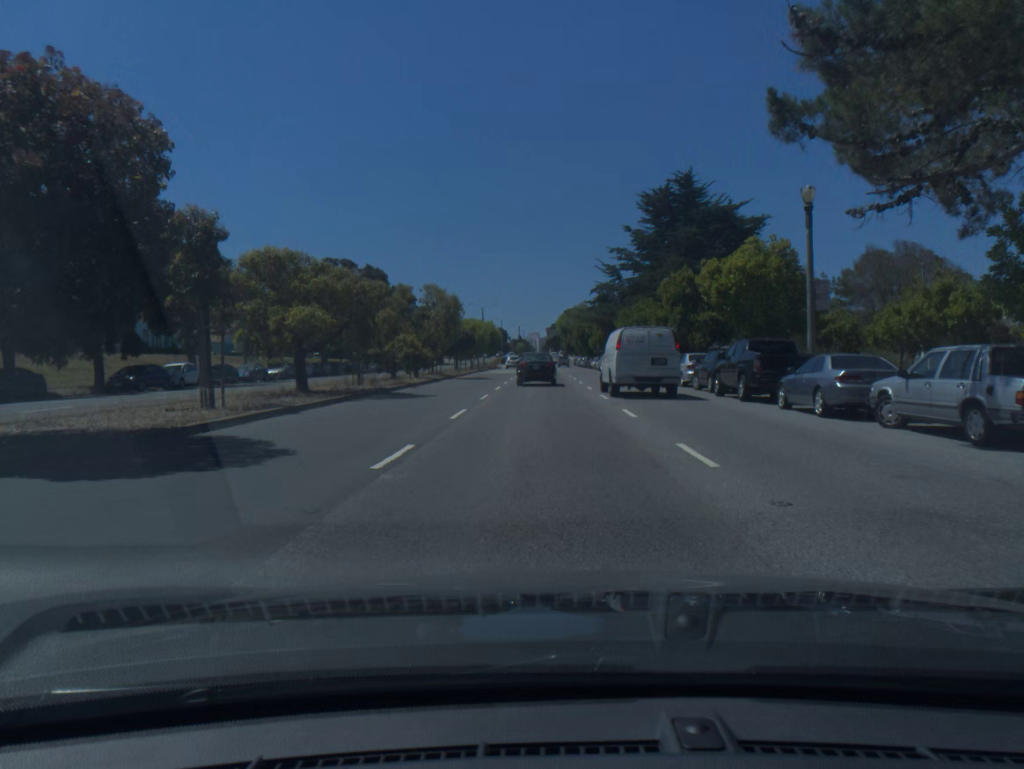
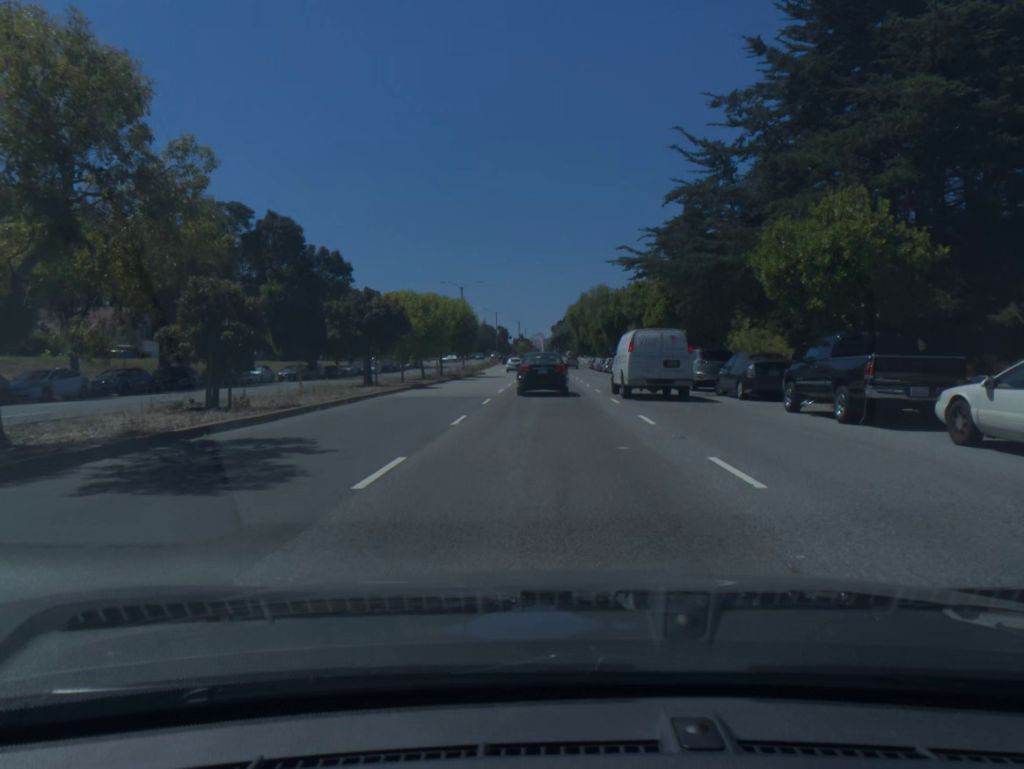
(-0.1, +37.6) m; 0°
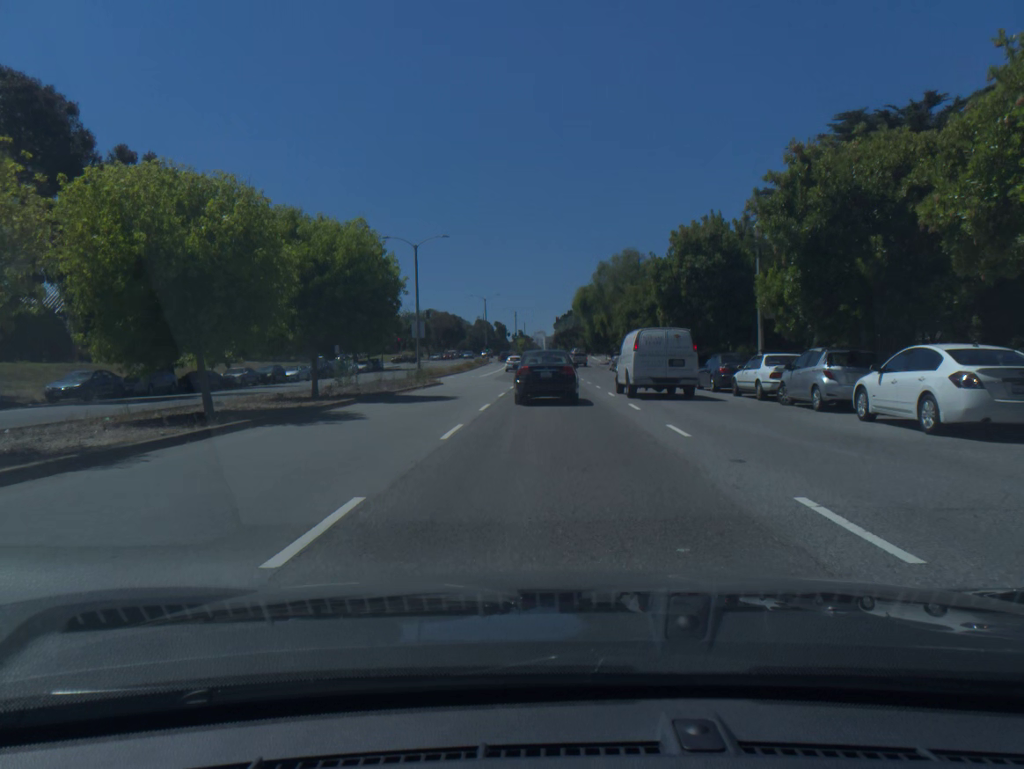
(+0.1, +31.8) m; 0°
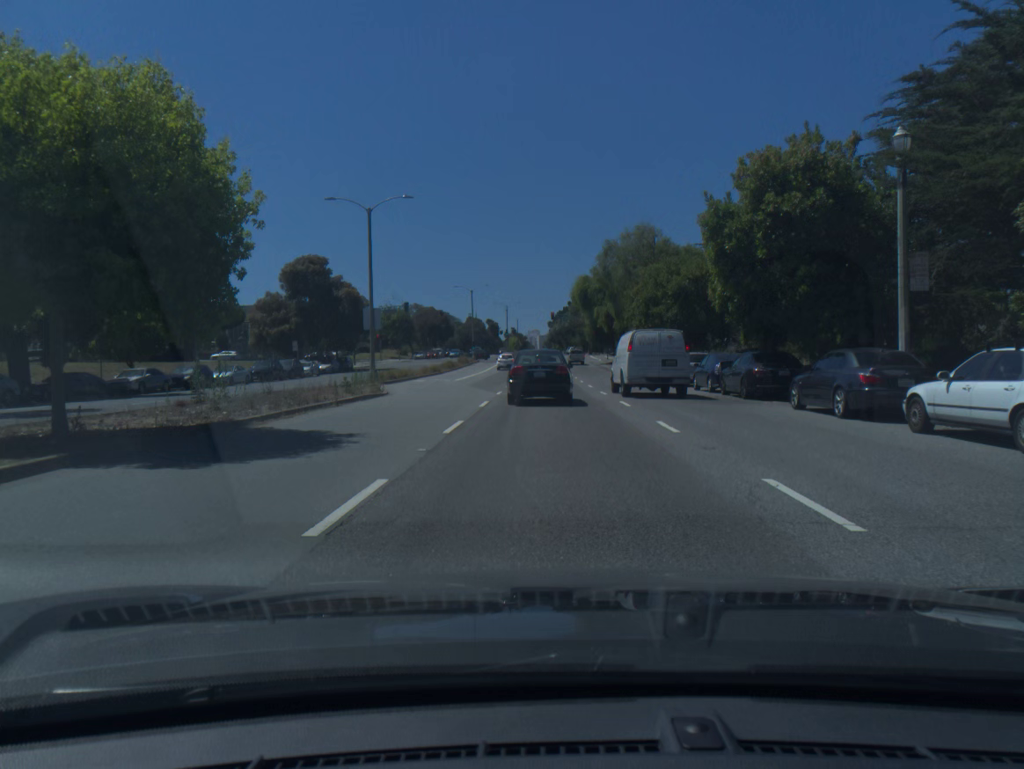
(0.0, +13.2) m; 0°
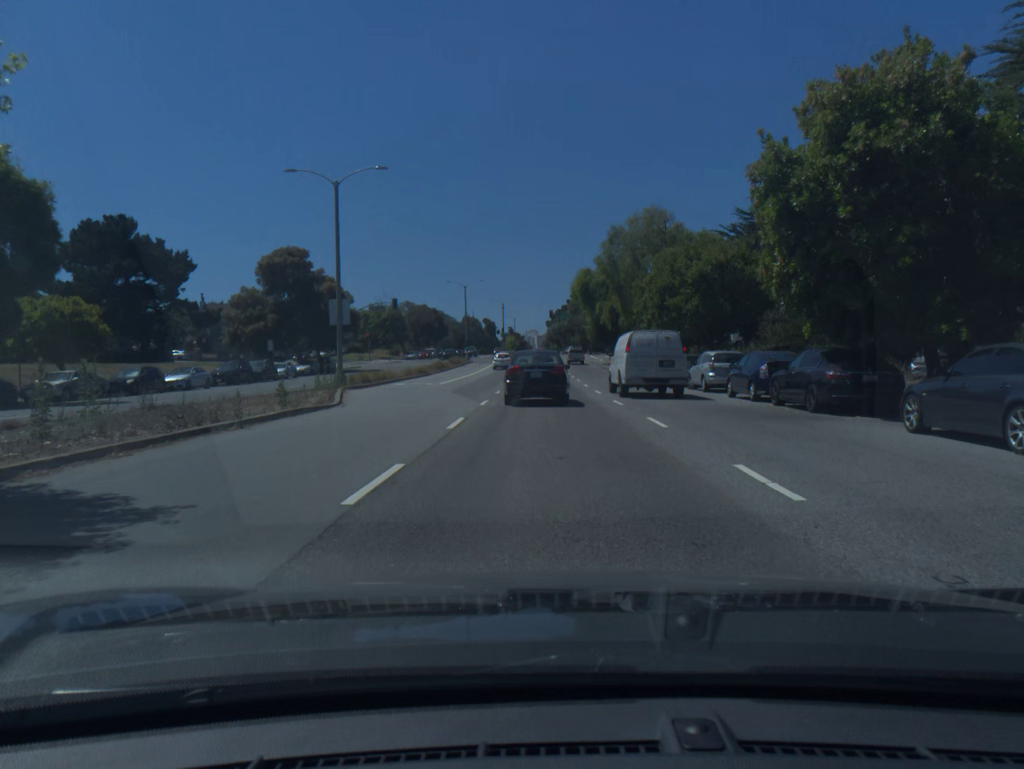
(0.0, +6.2) m; 0°
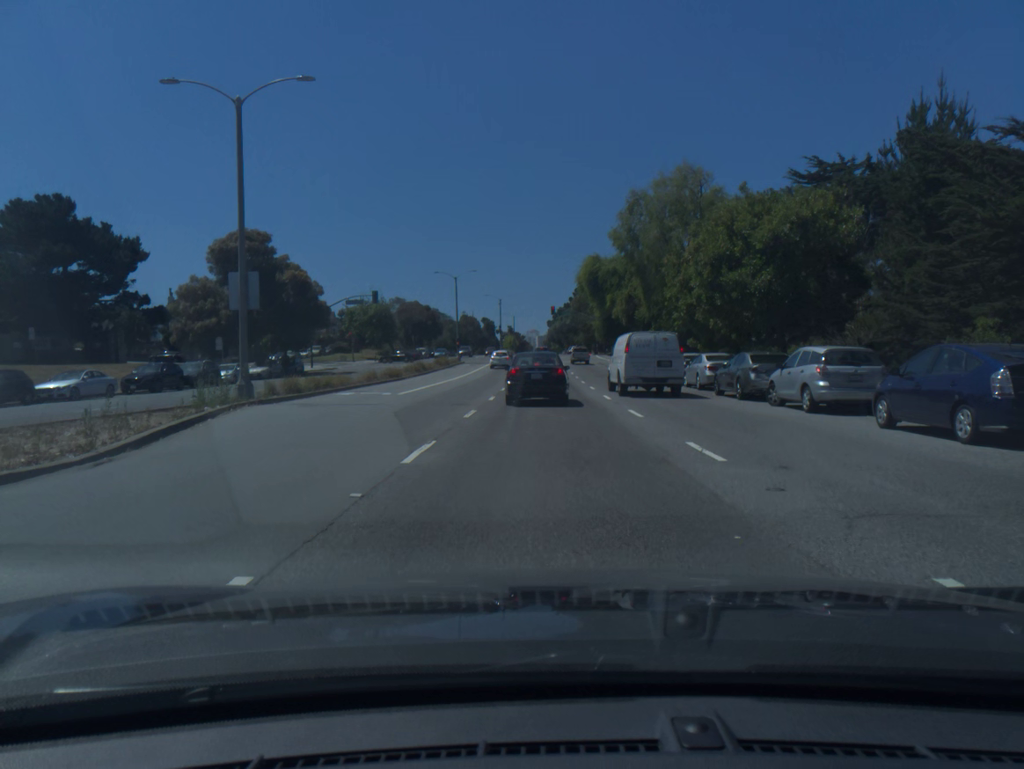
(0.0, +11.6) m; 0°
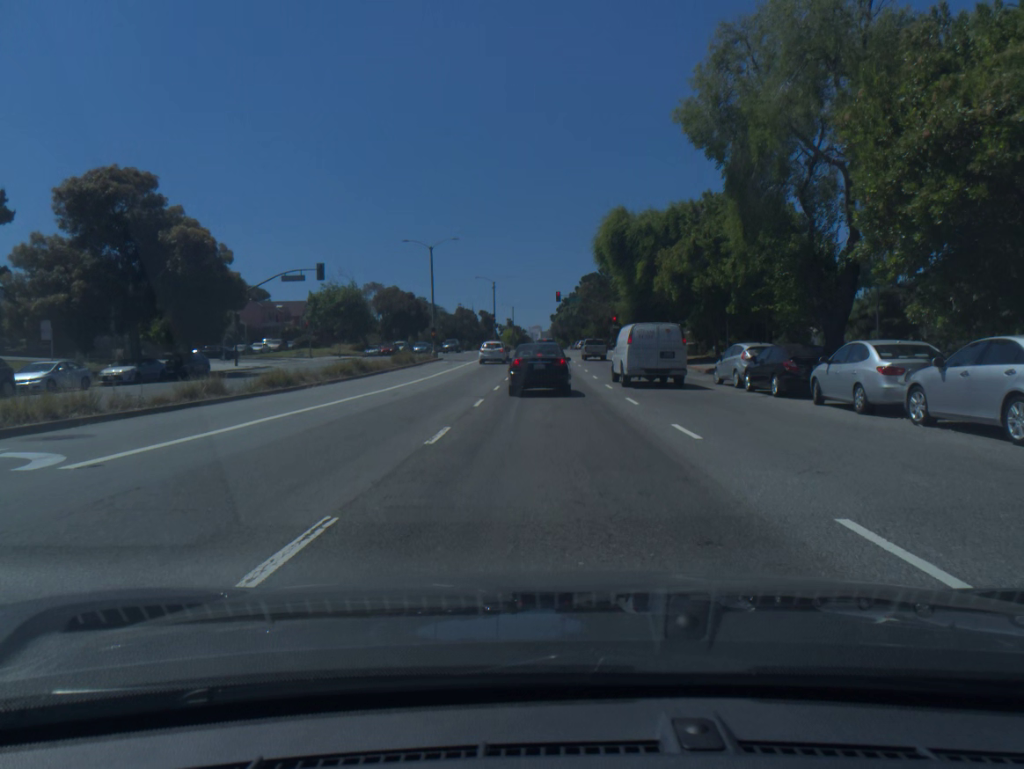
(0.0, +20.5) m; 0°
